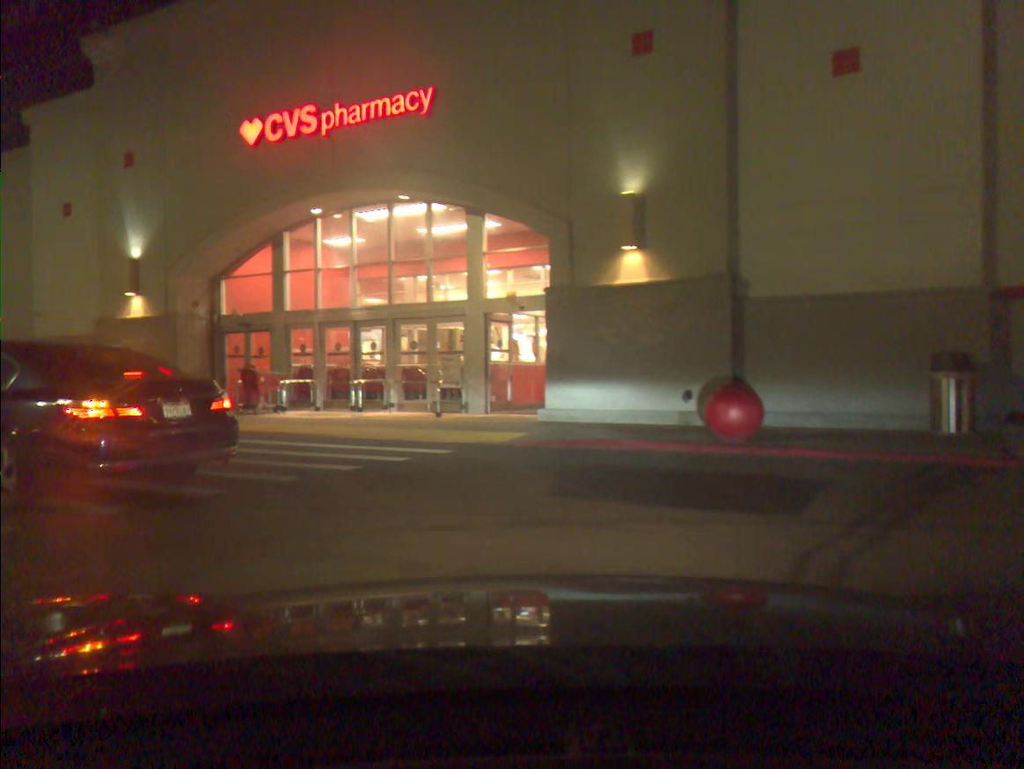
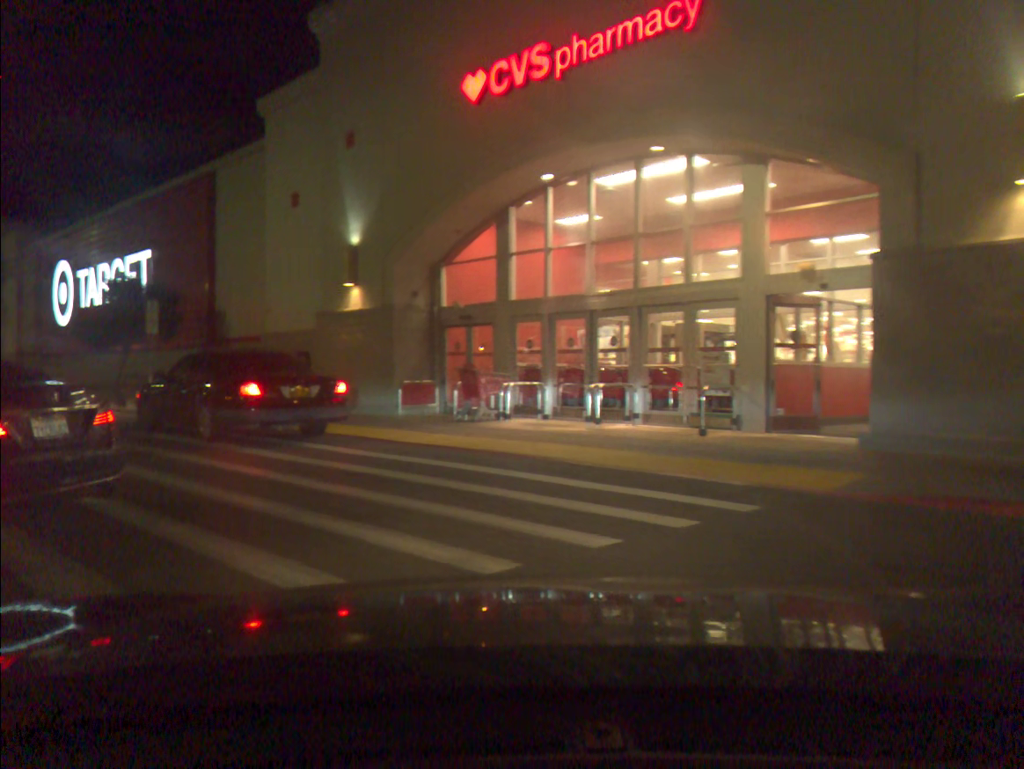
(-0.7, +3.9) m; -22°
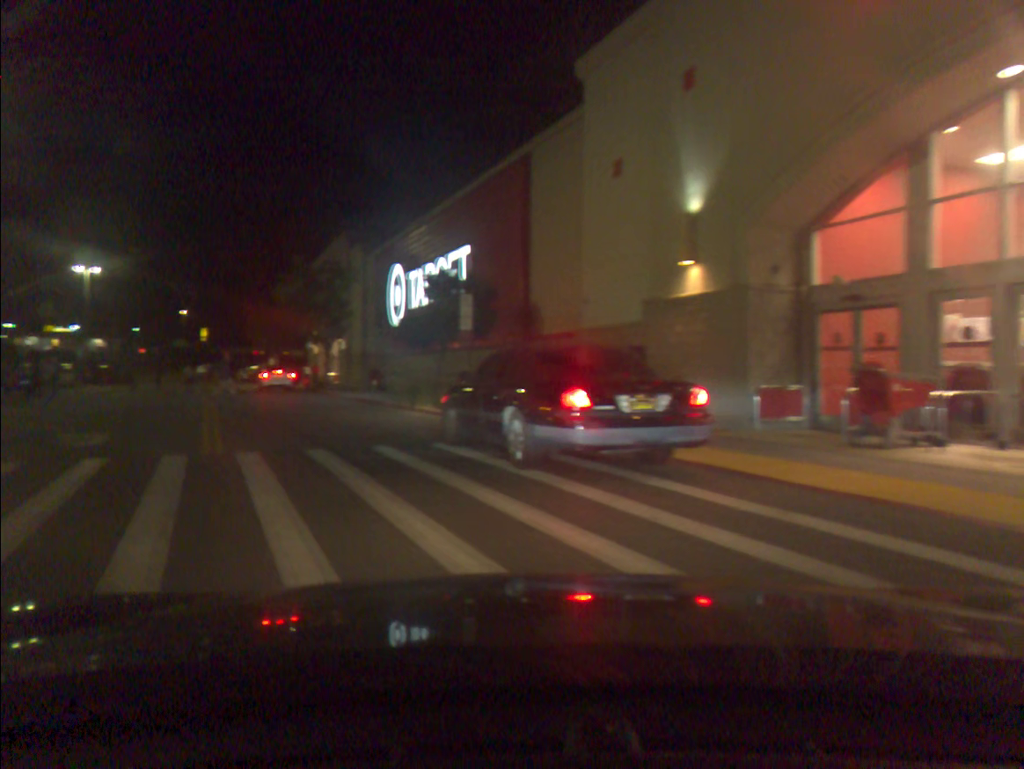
(-0.8, +4.1) m; -20°
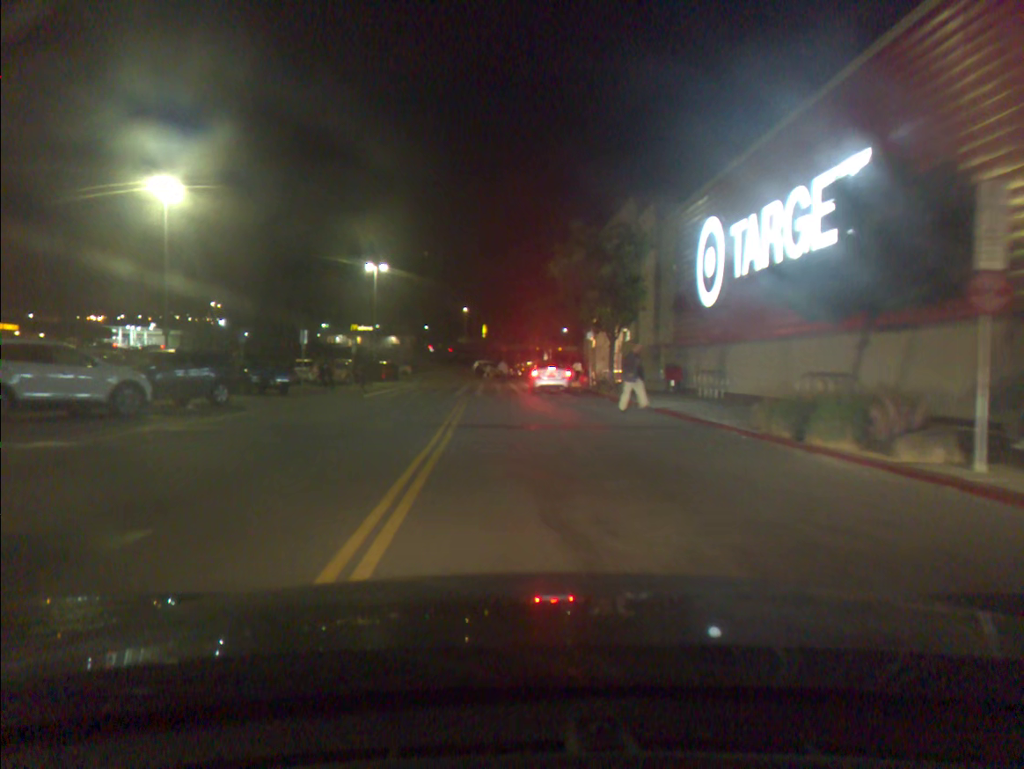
(-1.7, +10.7) m; -12°
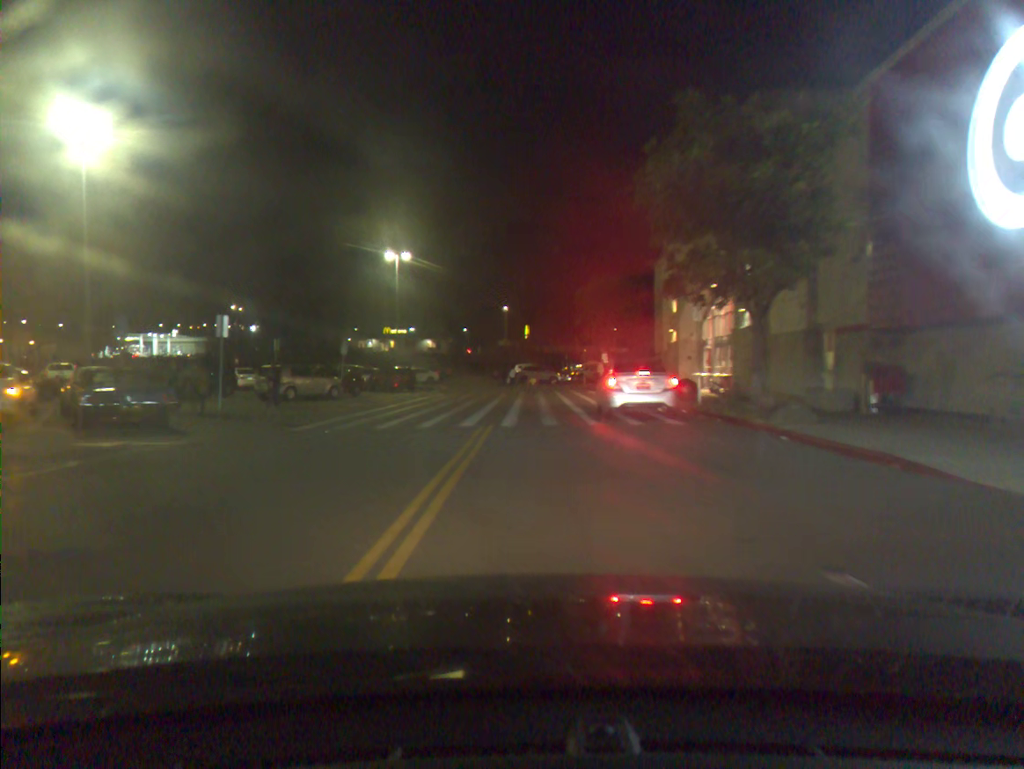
(-0.4, +14.8) m; -3°
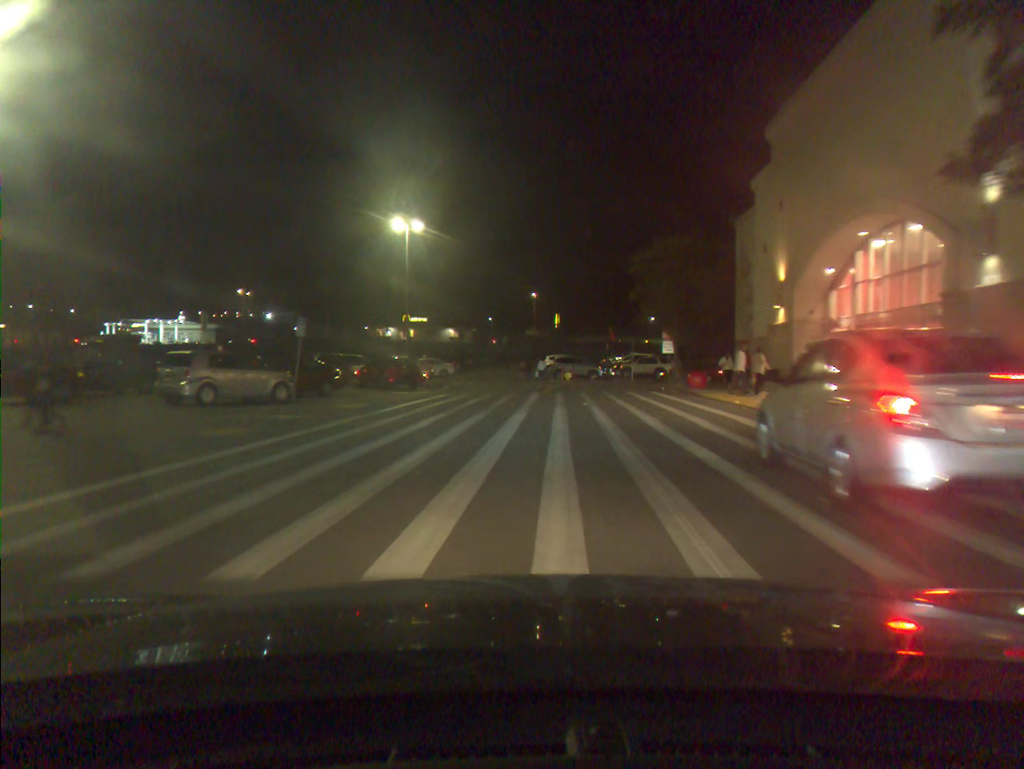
(-0.3, +12.3) m; -2°
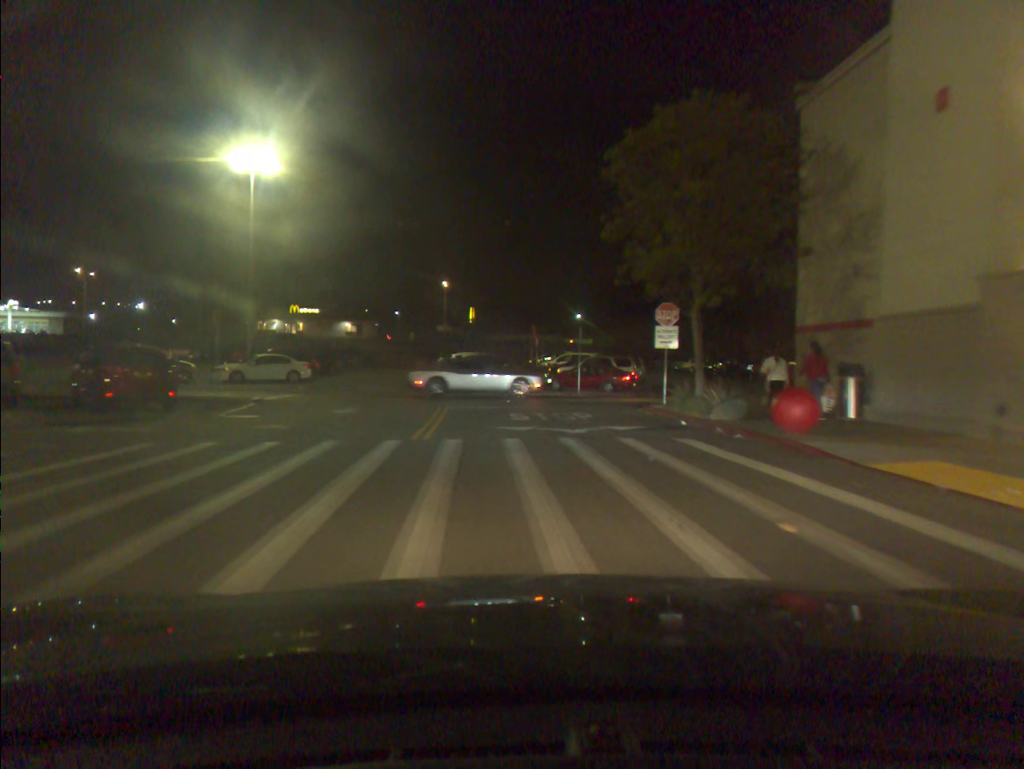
(+1.3, +19.3) m; +6°
